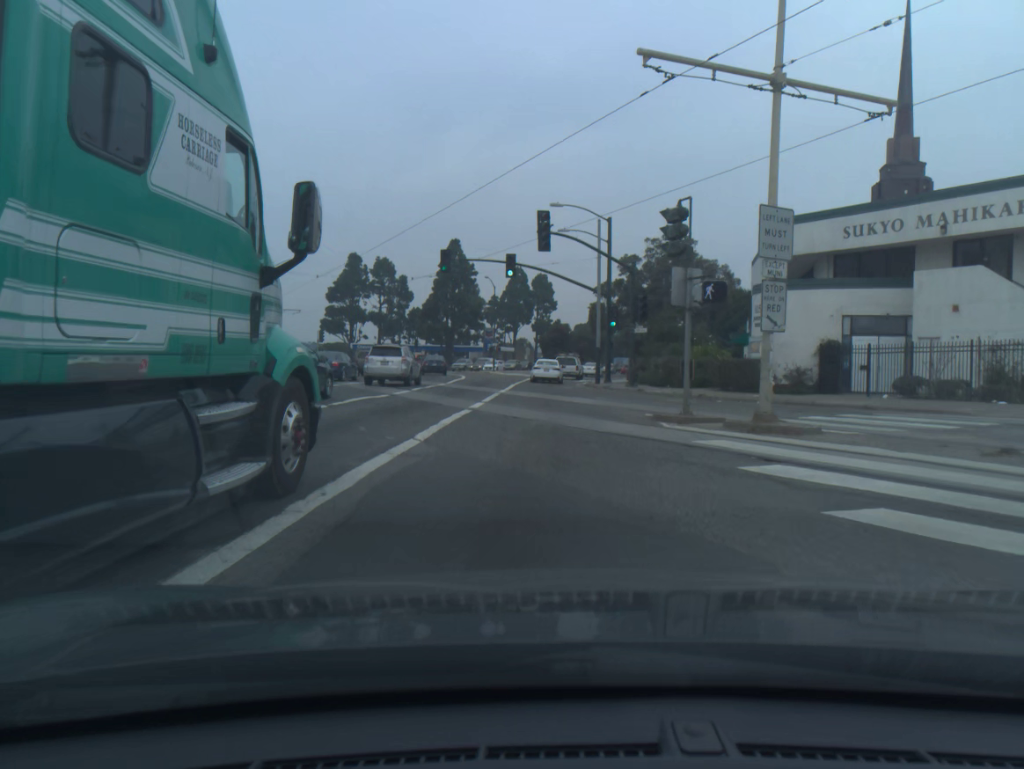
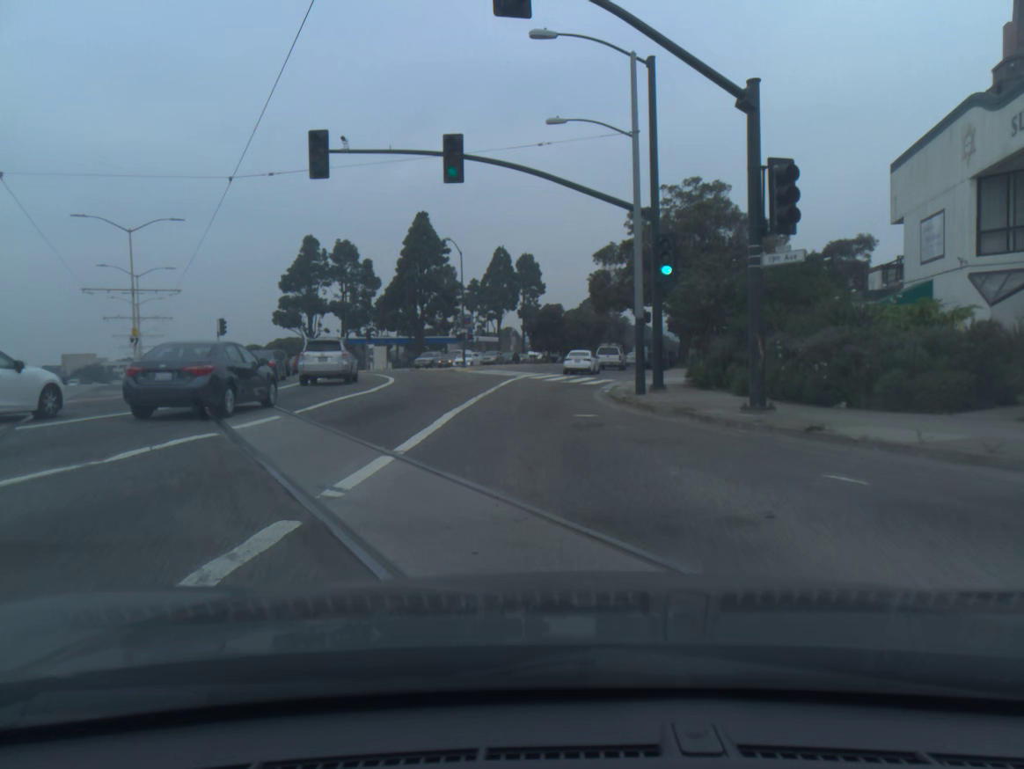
(+0.2, +22.5) m; +1°
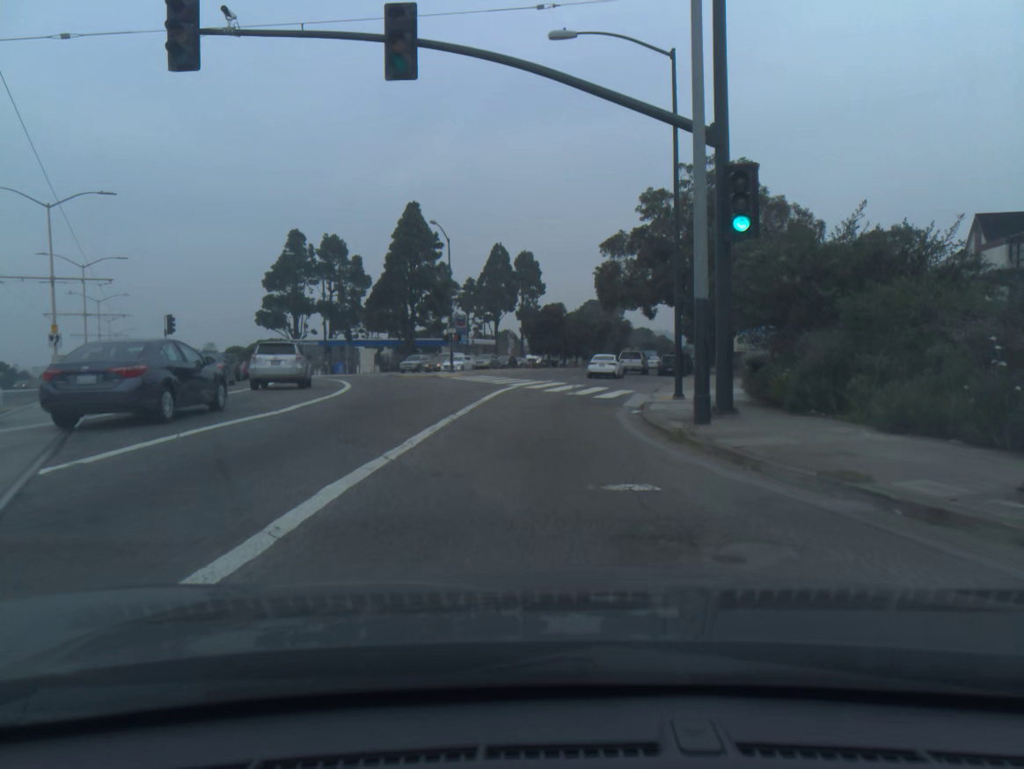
(0.0, +8.1) m; 0°
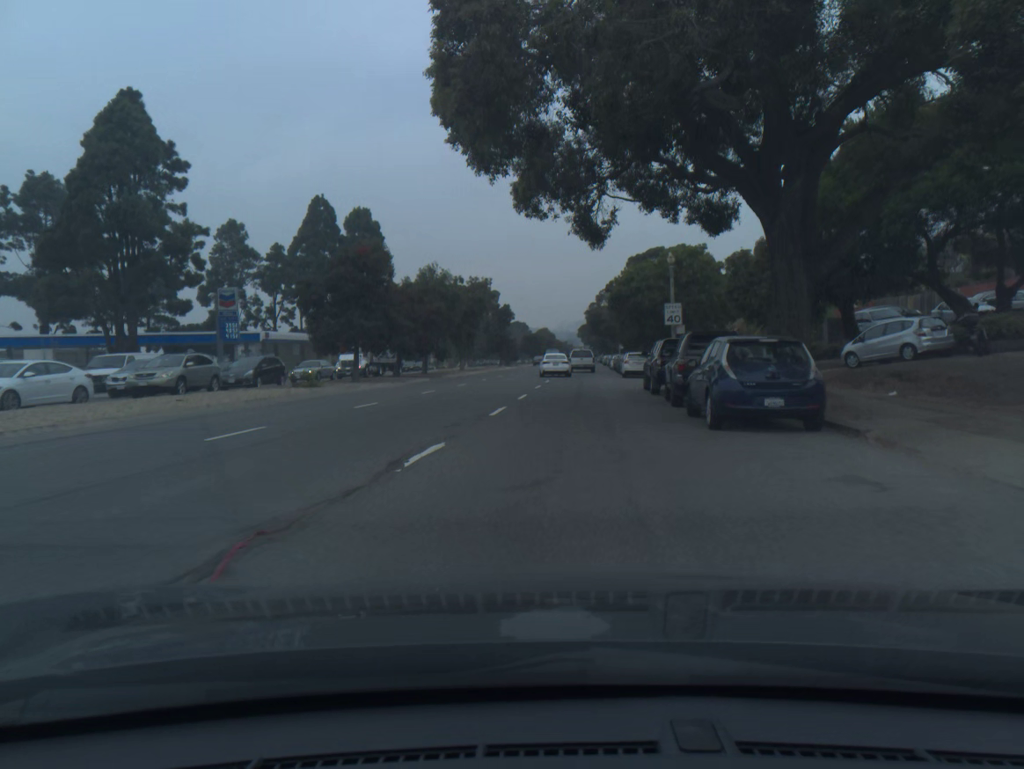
(+3.6, +44.0) m; +10°
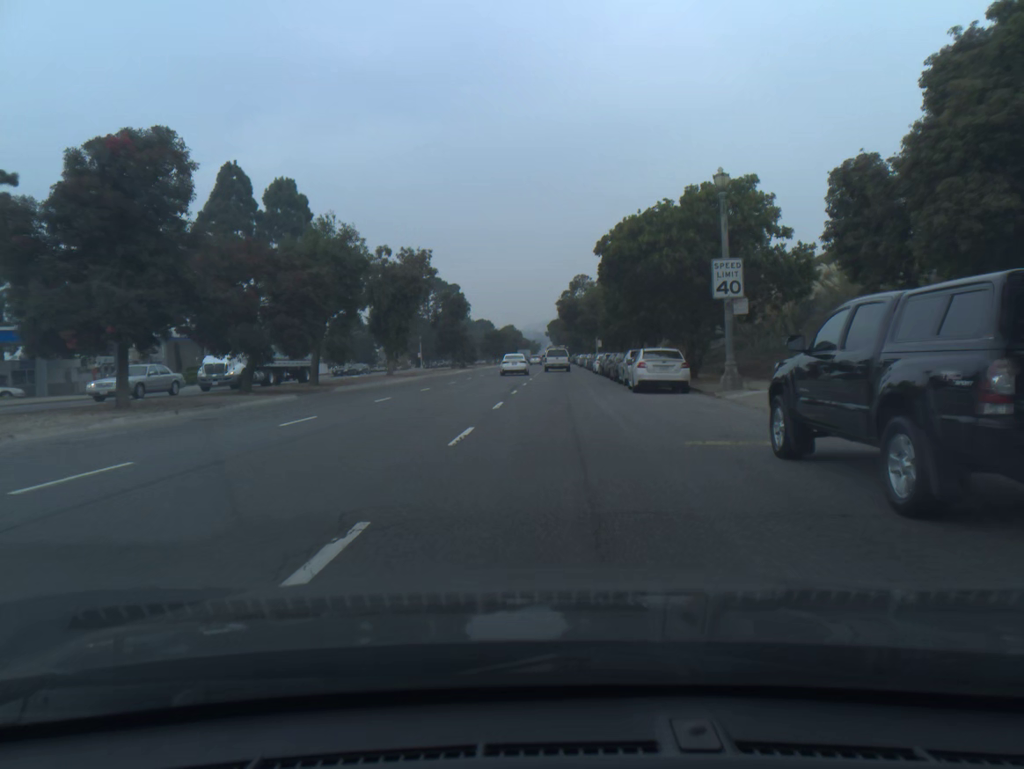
(+0.4, +19.1) m; +2°
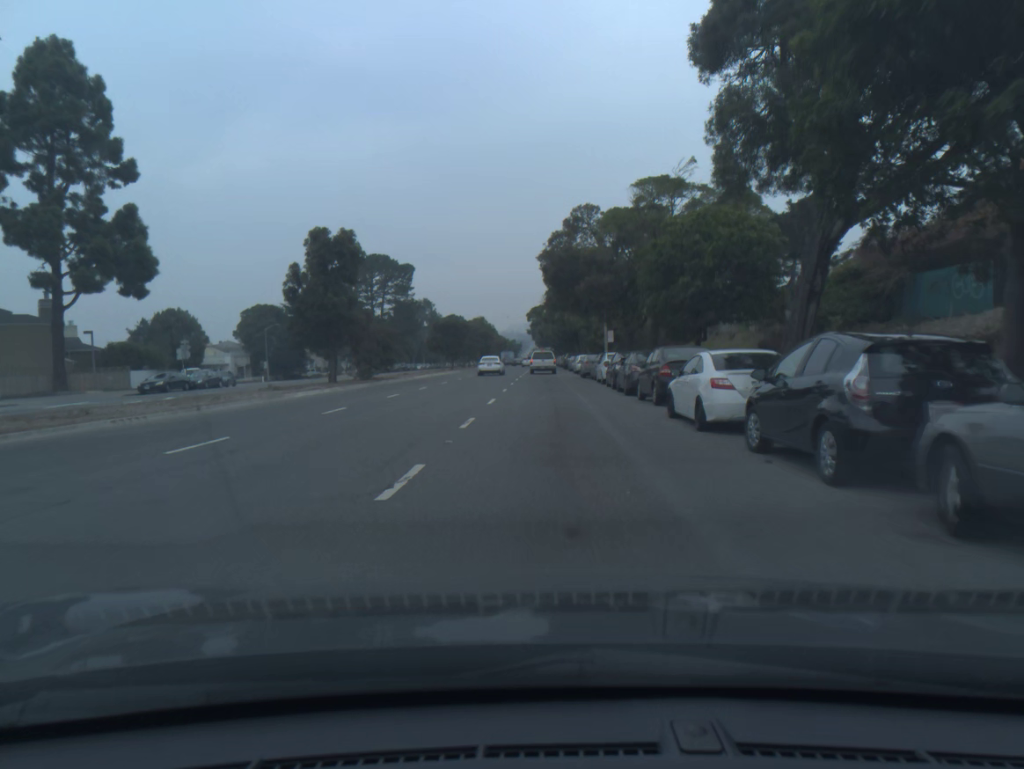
(+0.7, +40.6) m; +1°
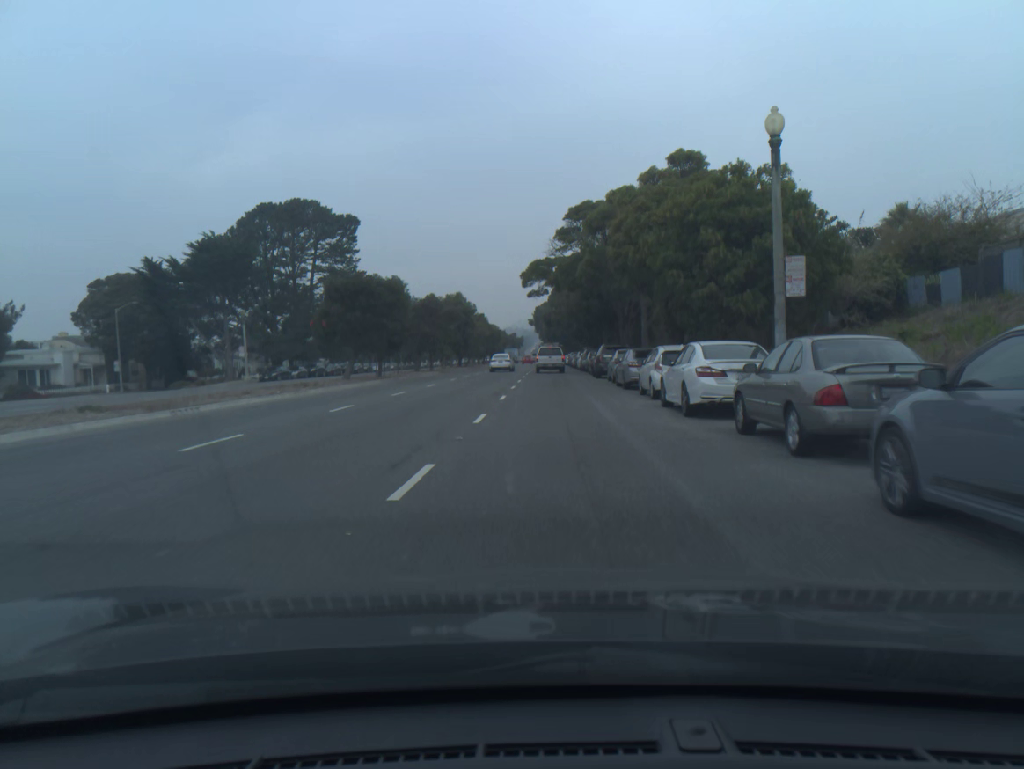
(-0.1, +43.8) m; 0°
